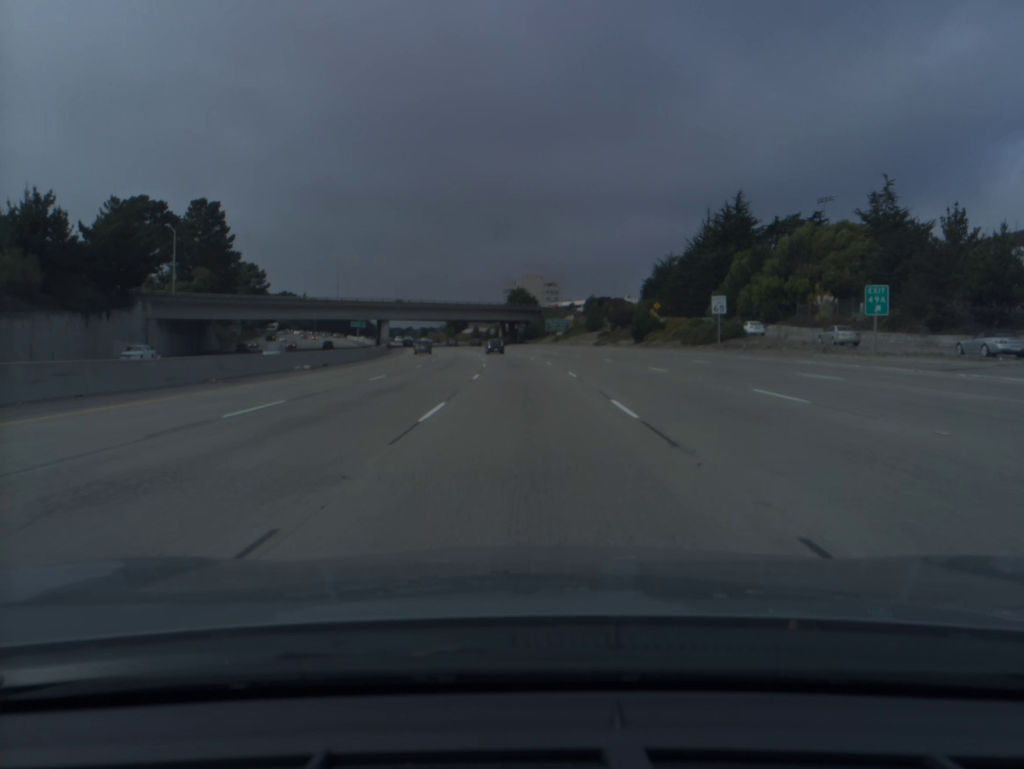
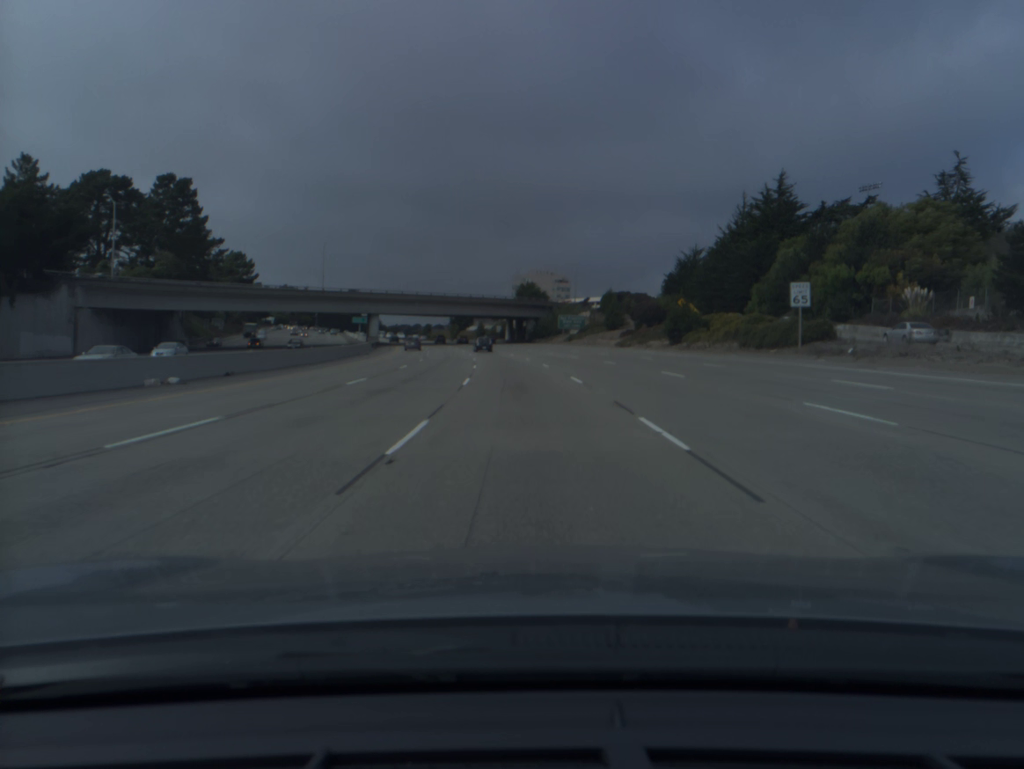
(-0.1, +18.0) m; -1°
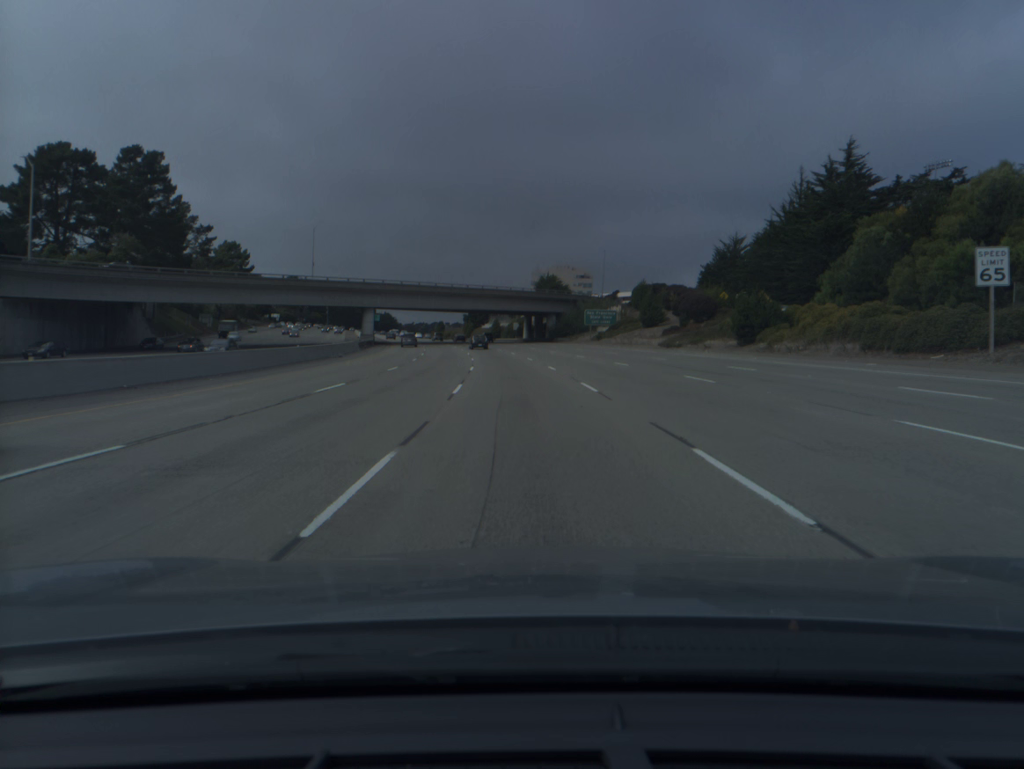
(-0.2, +18.2) m; -1°
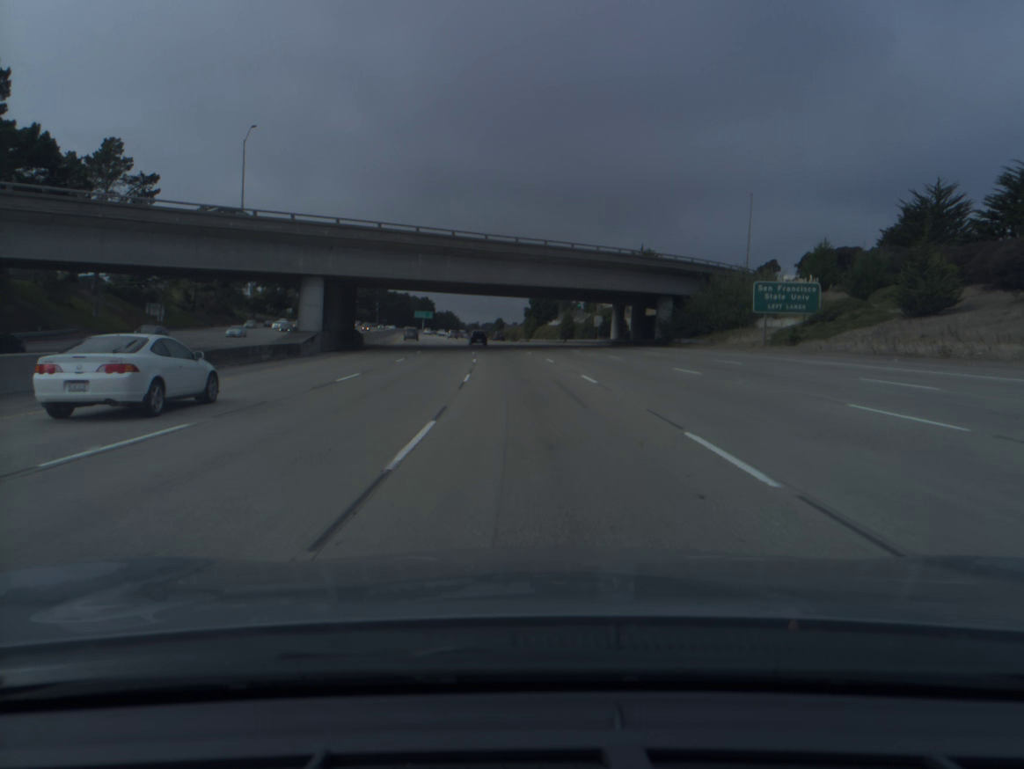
(-2.5, +55.1) m; -5°
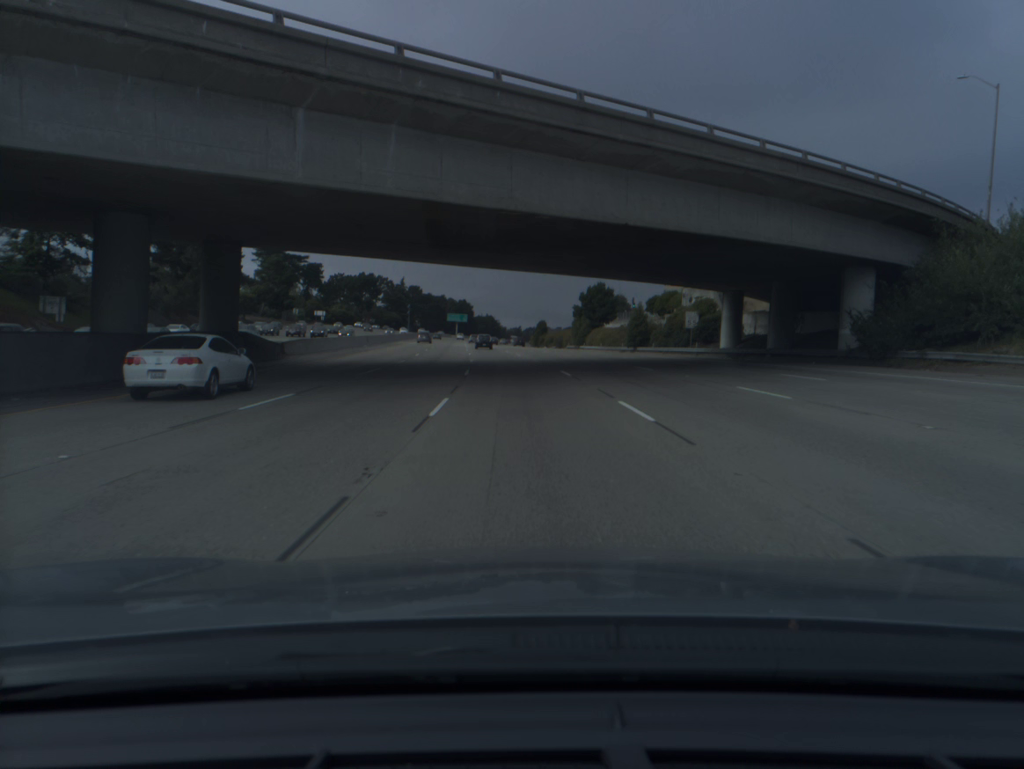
(-1.0, +37.1) m; -3°
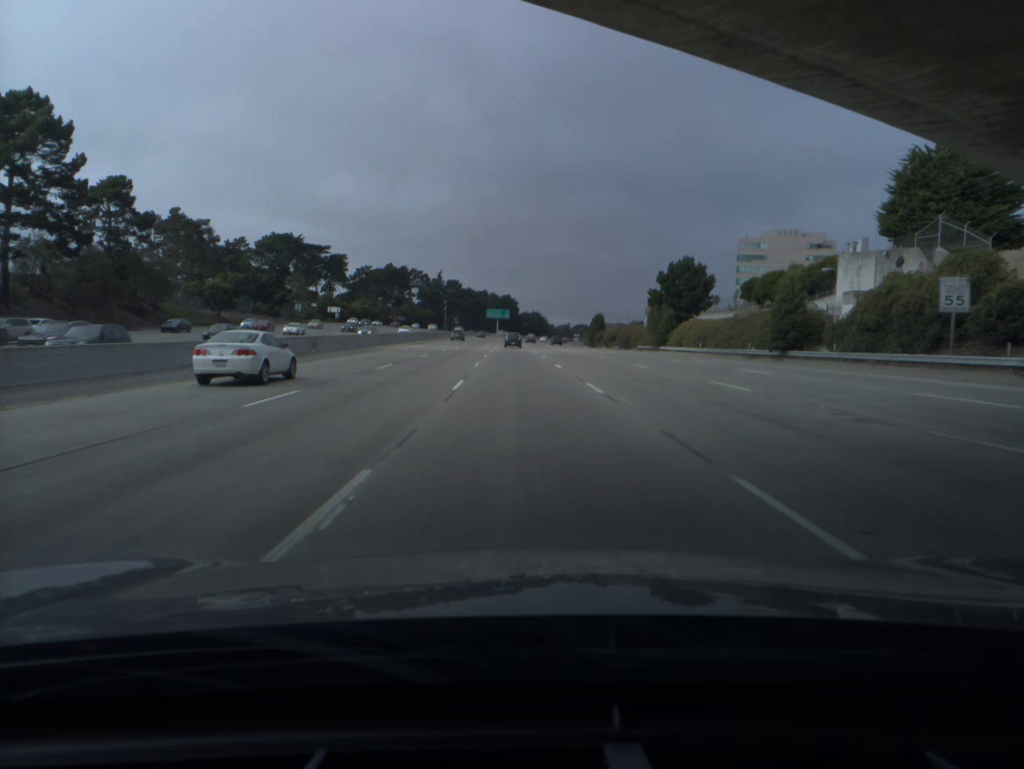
(-1.1, +37.3) m; -3°
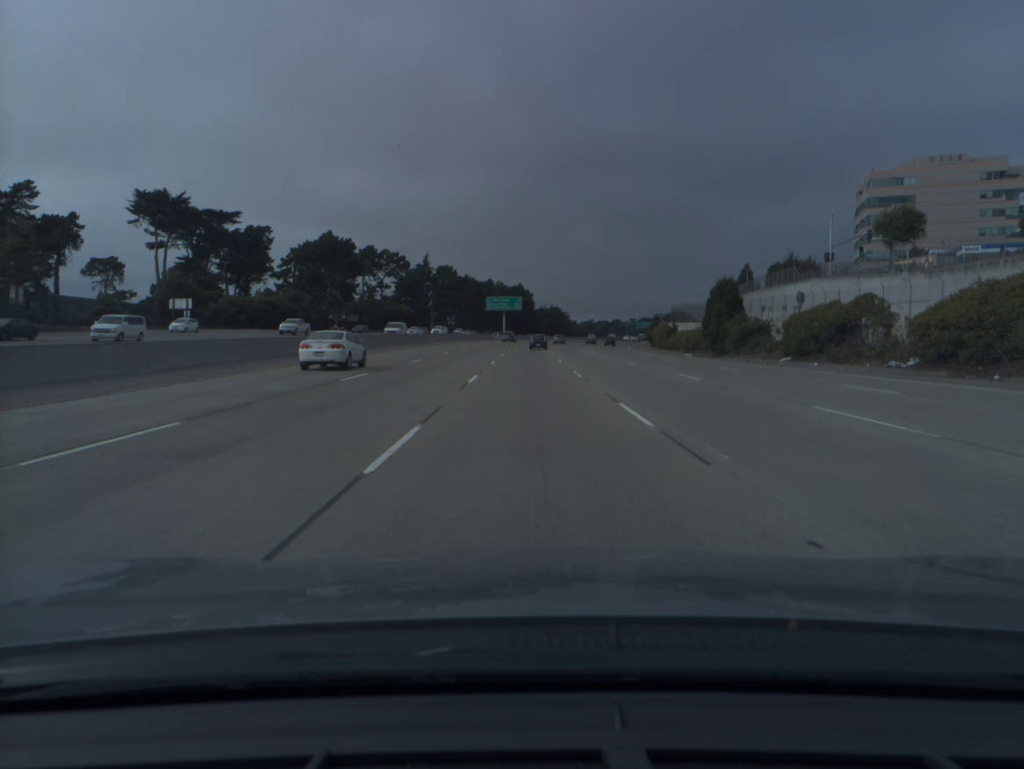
(-2.2, +93.6) m; -1°
